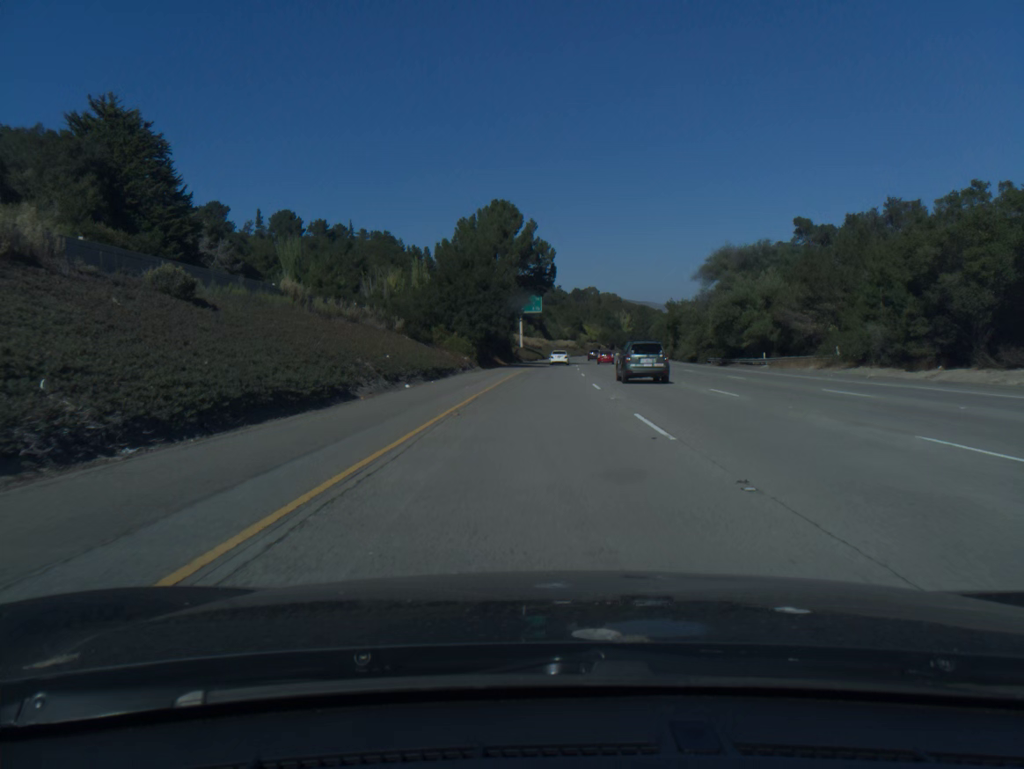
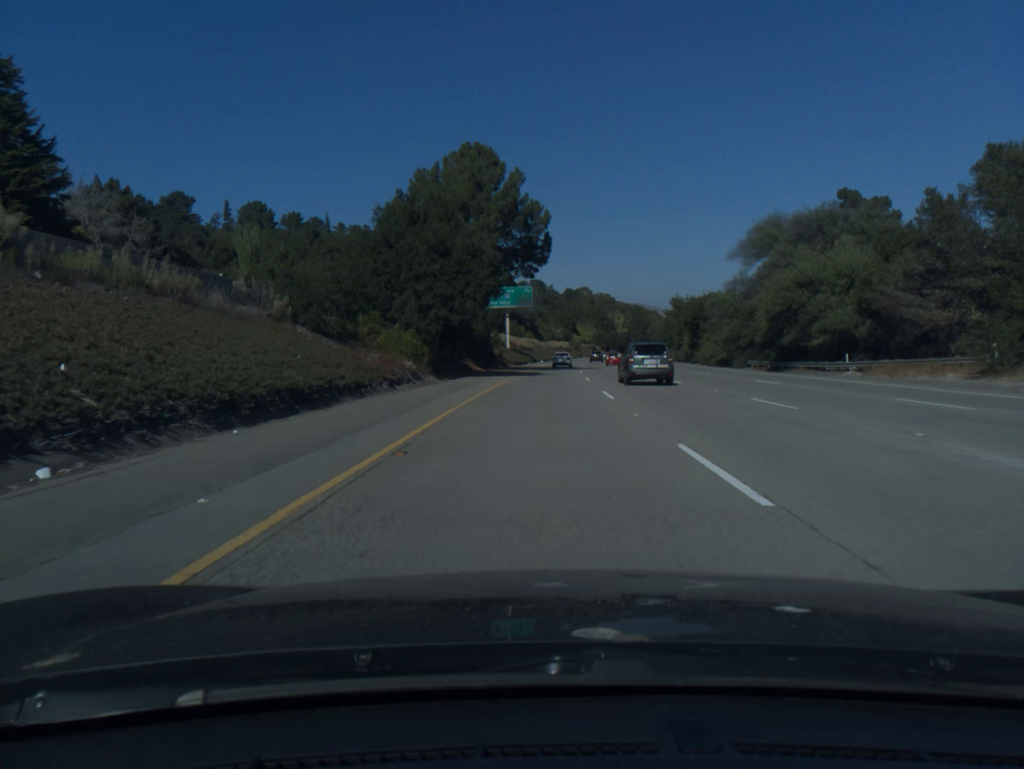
(+0.1, +20.2) m; +1°
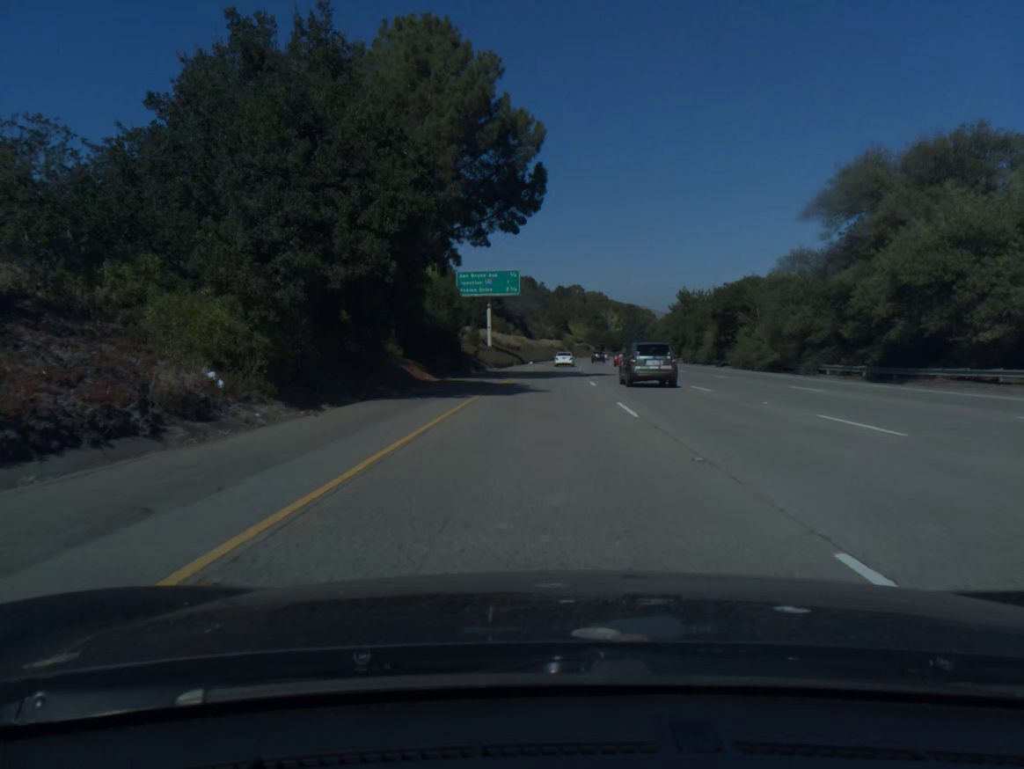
(+0.1, +20.2) m; +1°
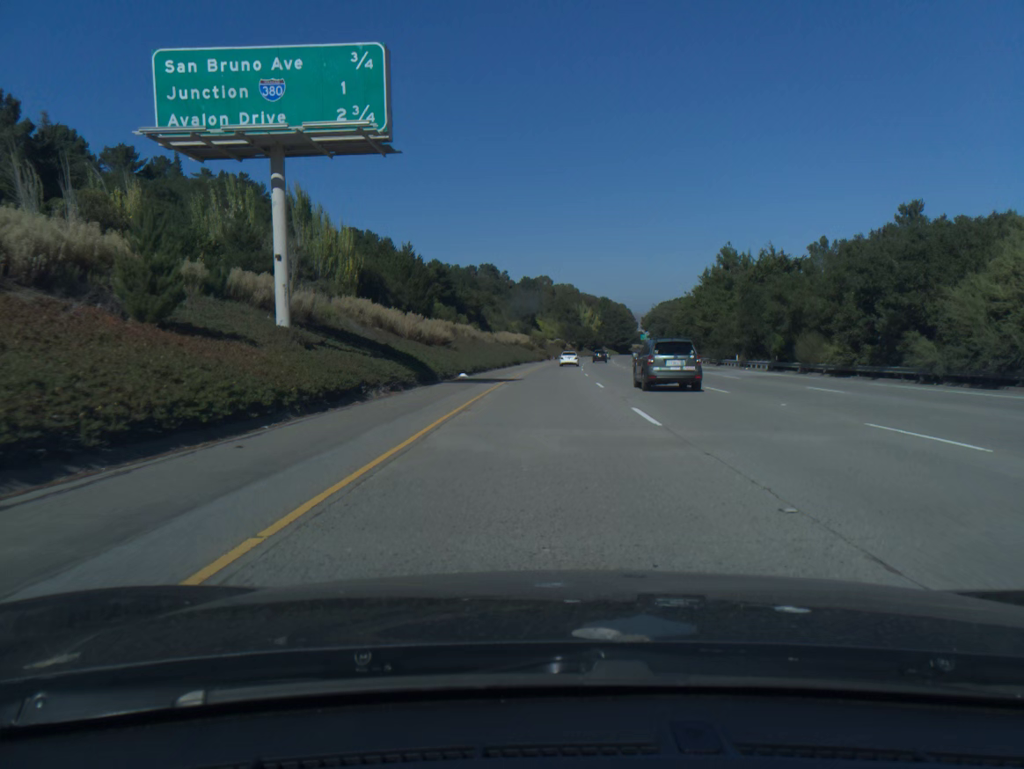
(+1.1, +60.5) m; +2°
